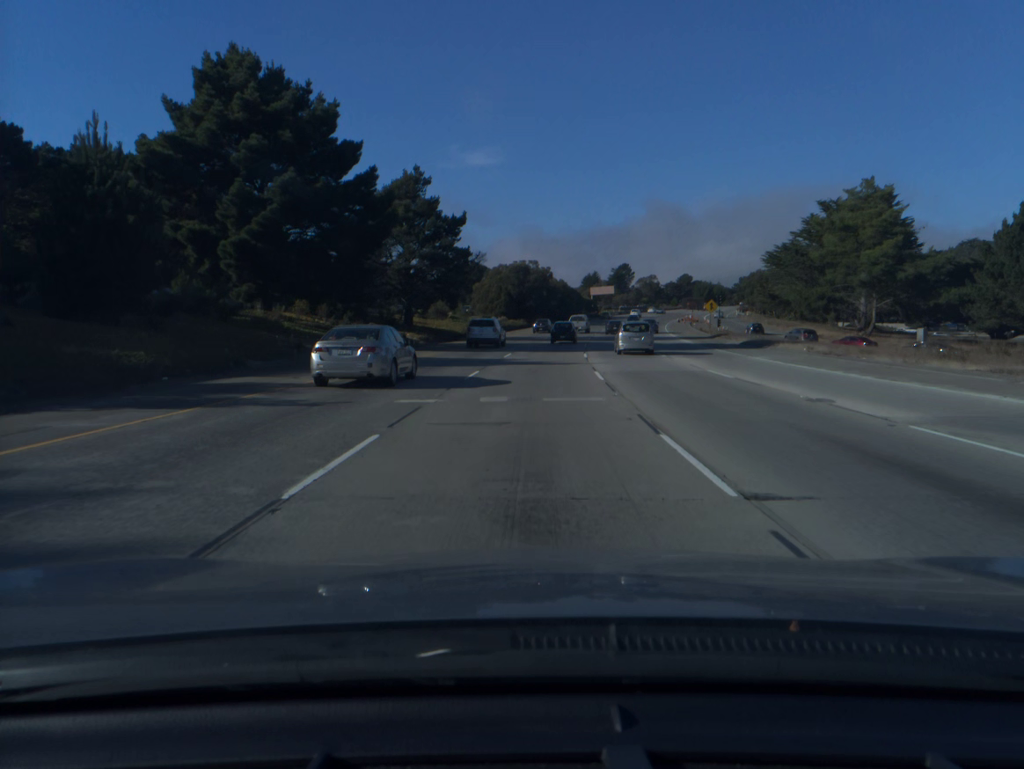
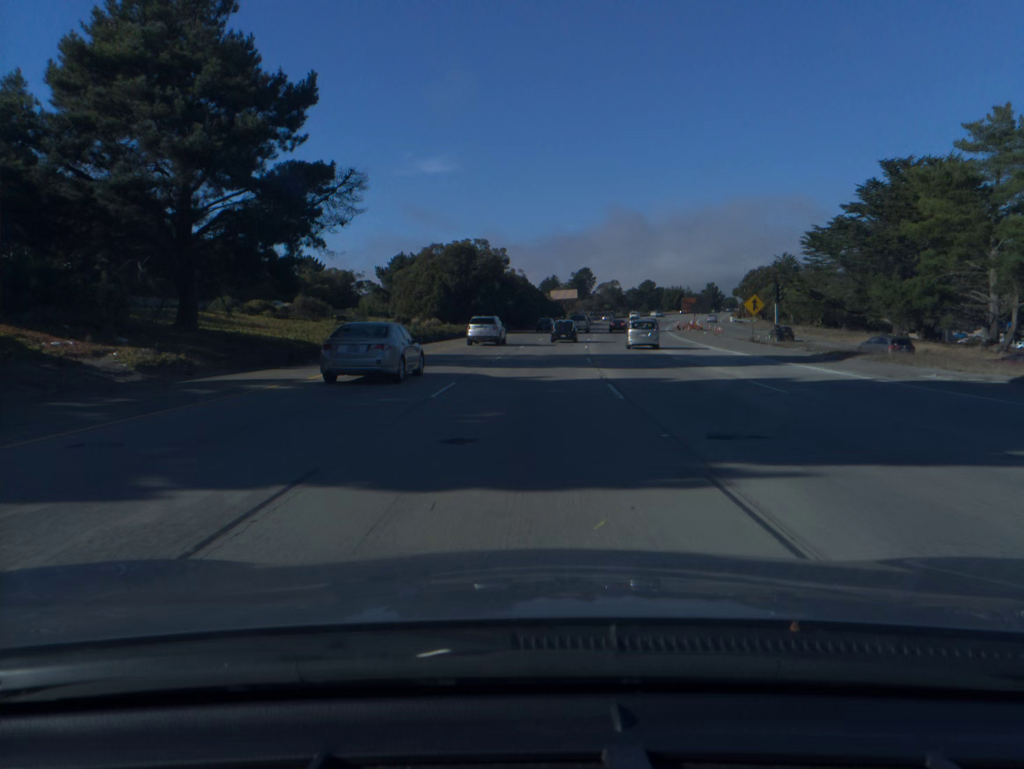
(+0.9, +34.9) m; +3°
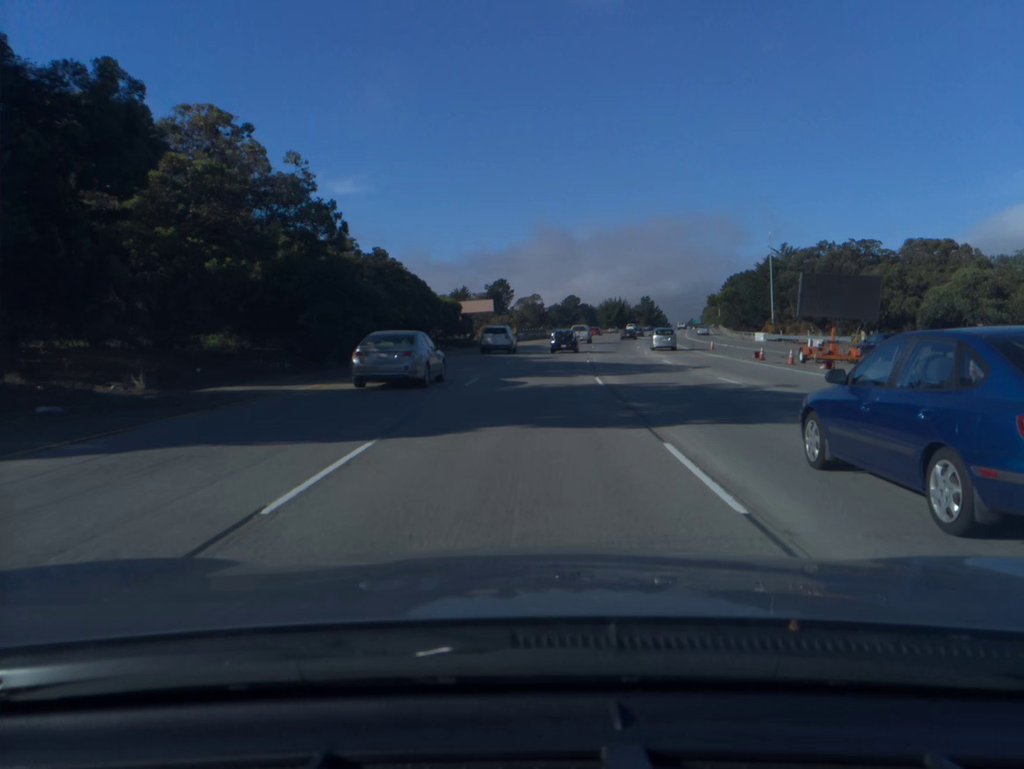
(+3.8, +67.7) m; +6°
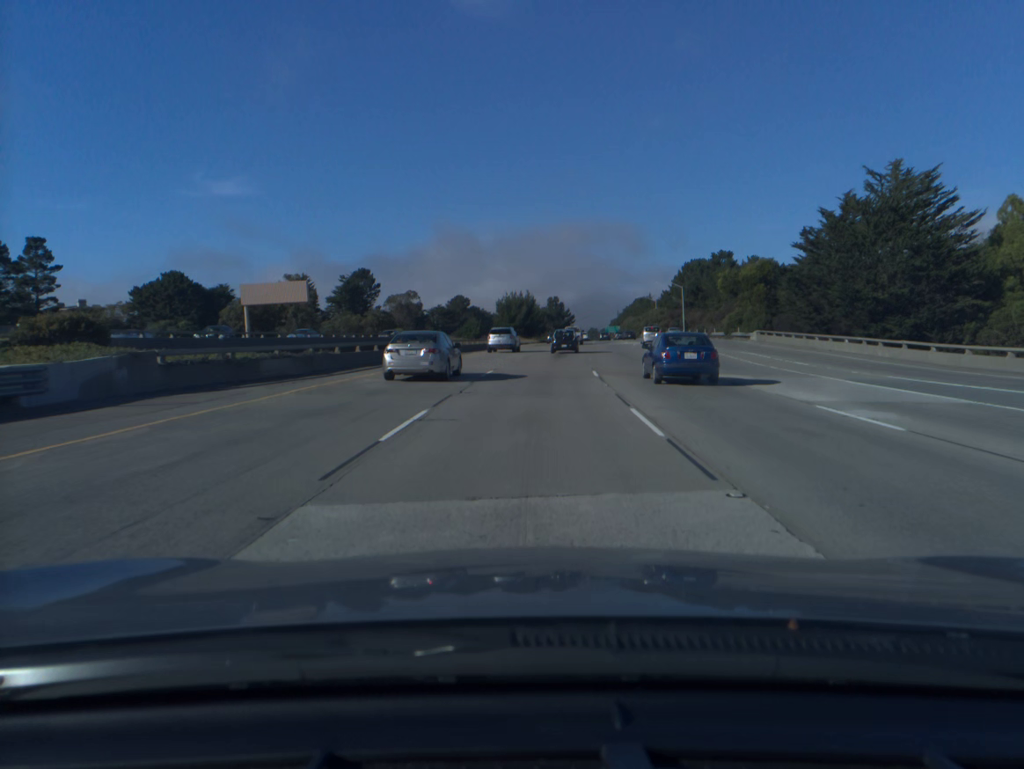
(+5.7, +82.8) m; +8°
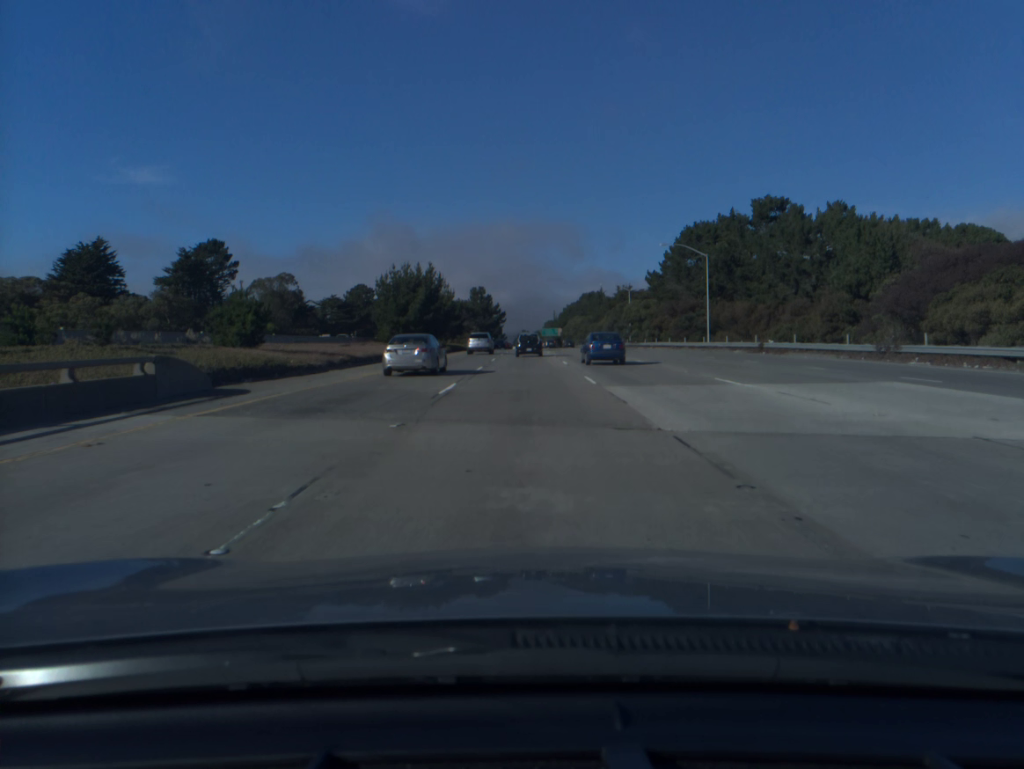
(+3.5, +66.0) m; +5°
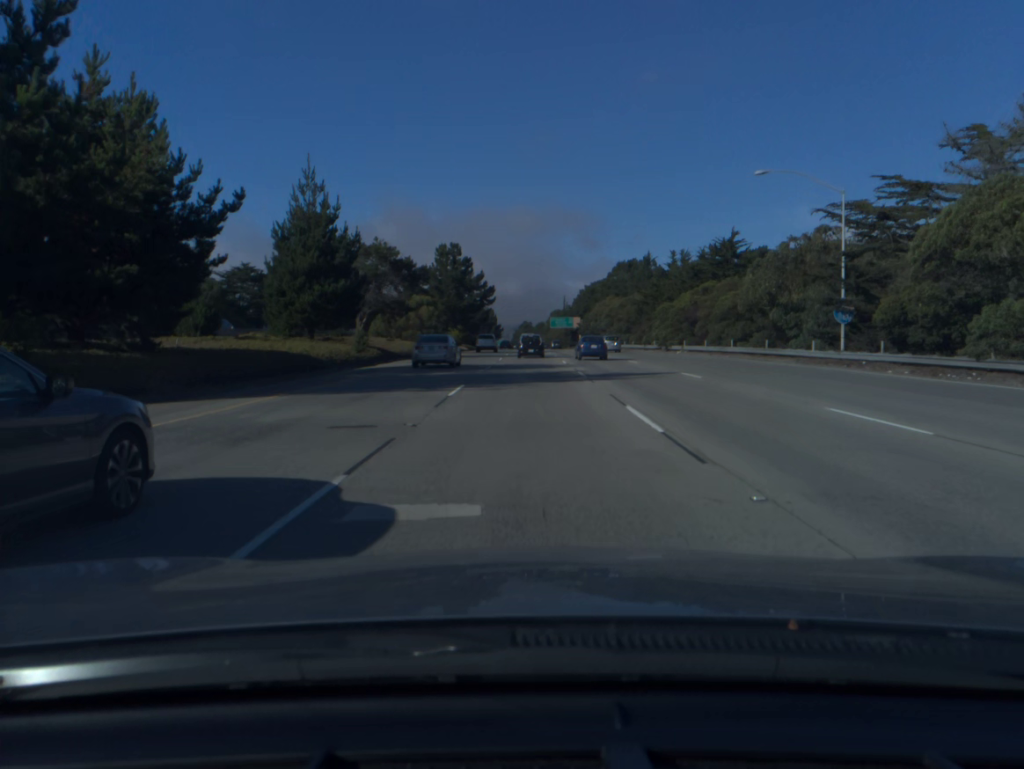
(0.0, +82.9) m; 0°
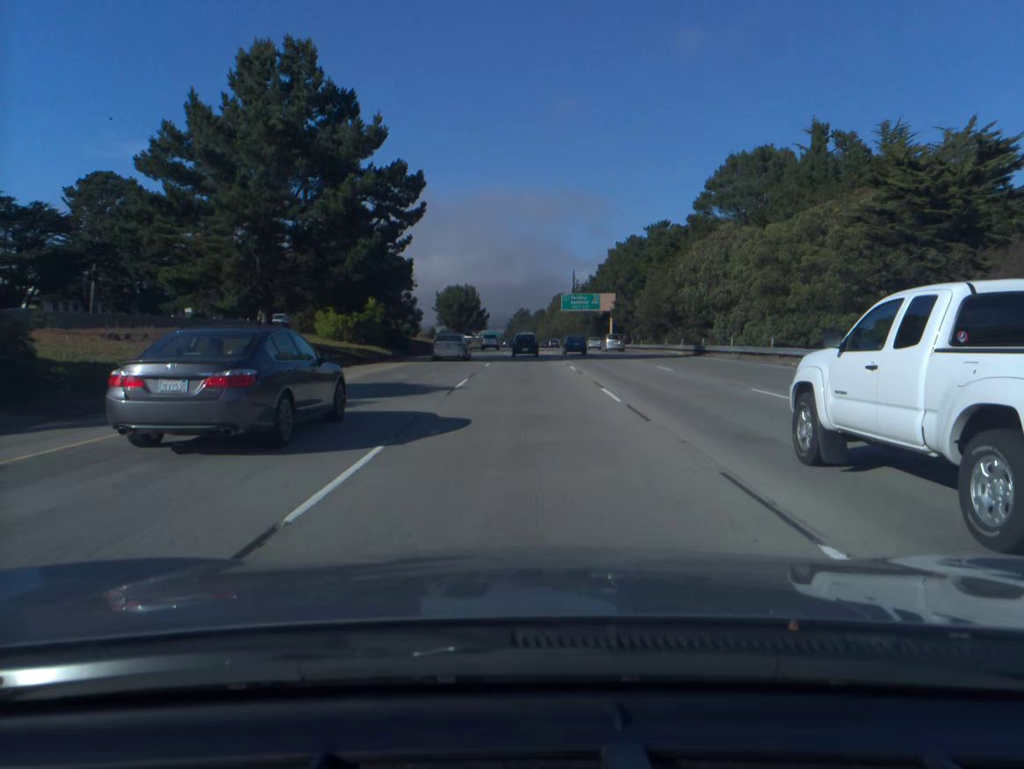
(+0.2, +82.9) m; 0°
